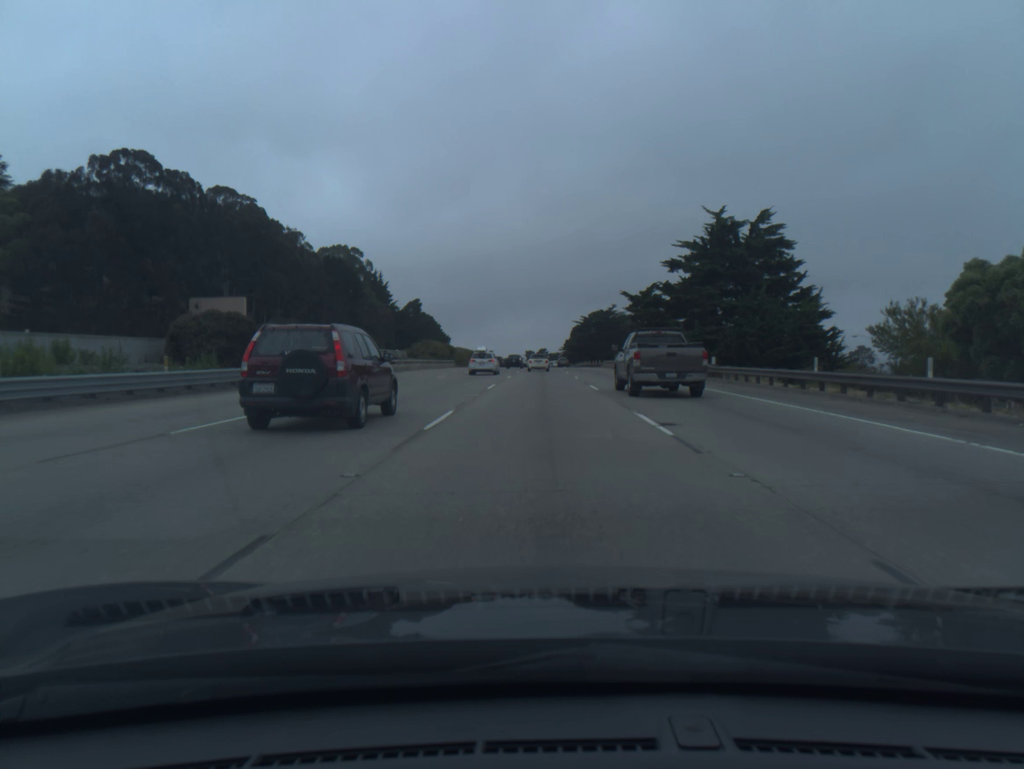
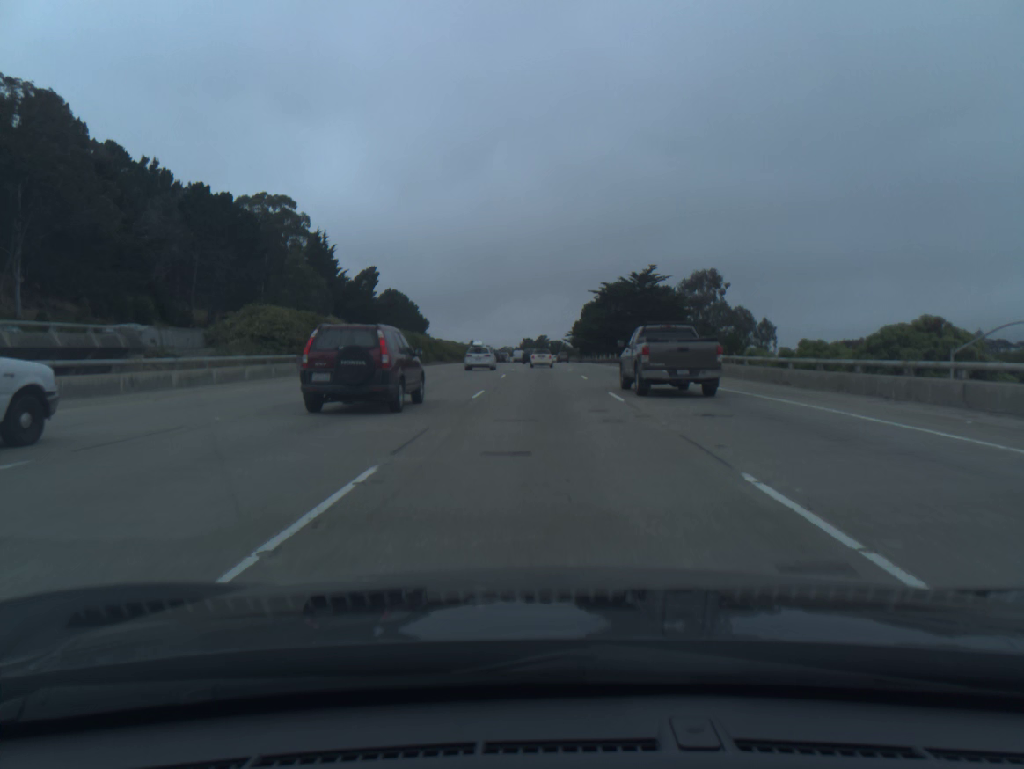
(-0.2, +66.4) m; 0°
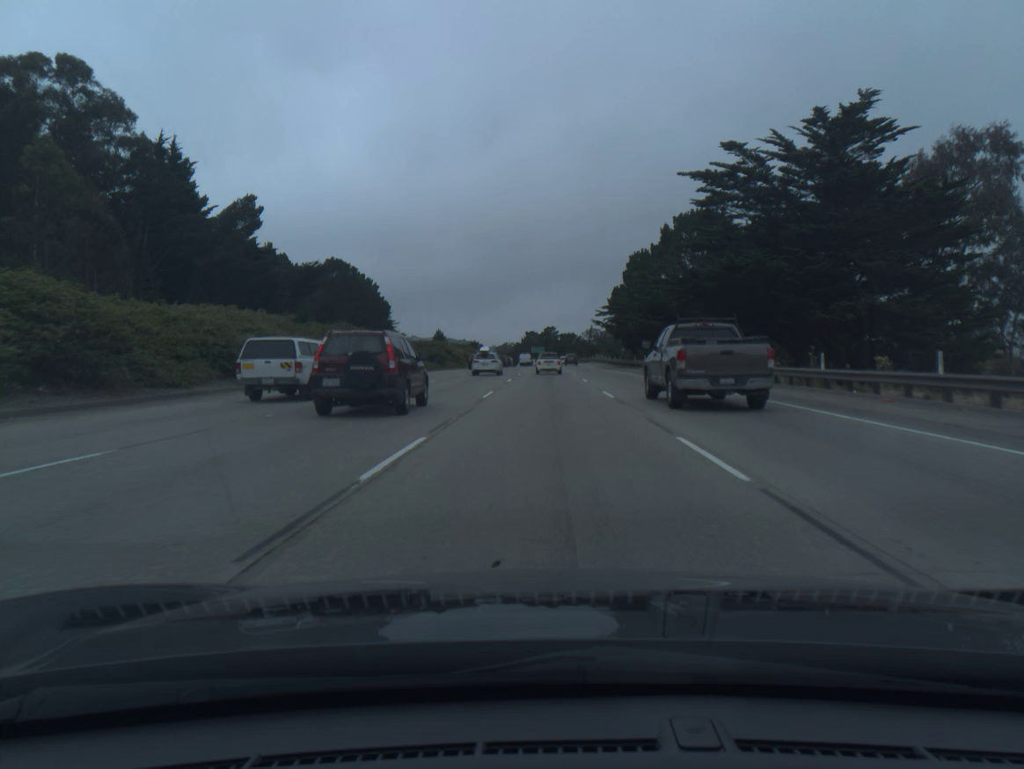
(-0.2, +81.1) m; 0°
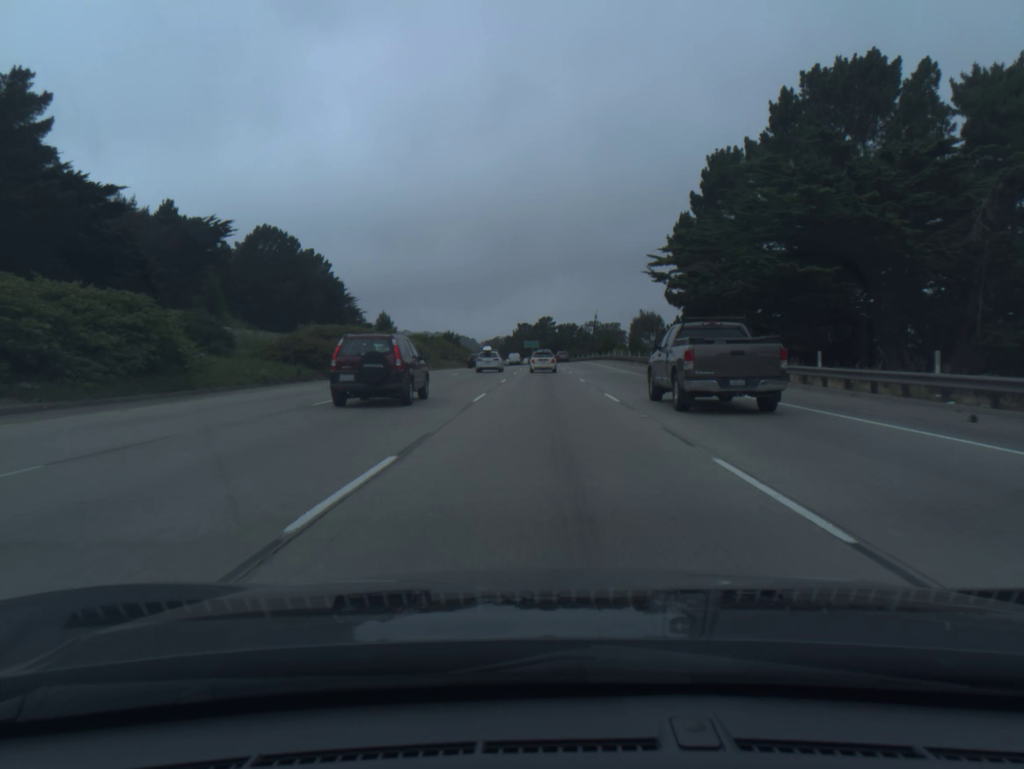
(+0.1, +45.9) m; 0°
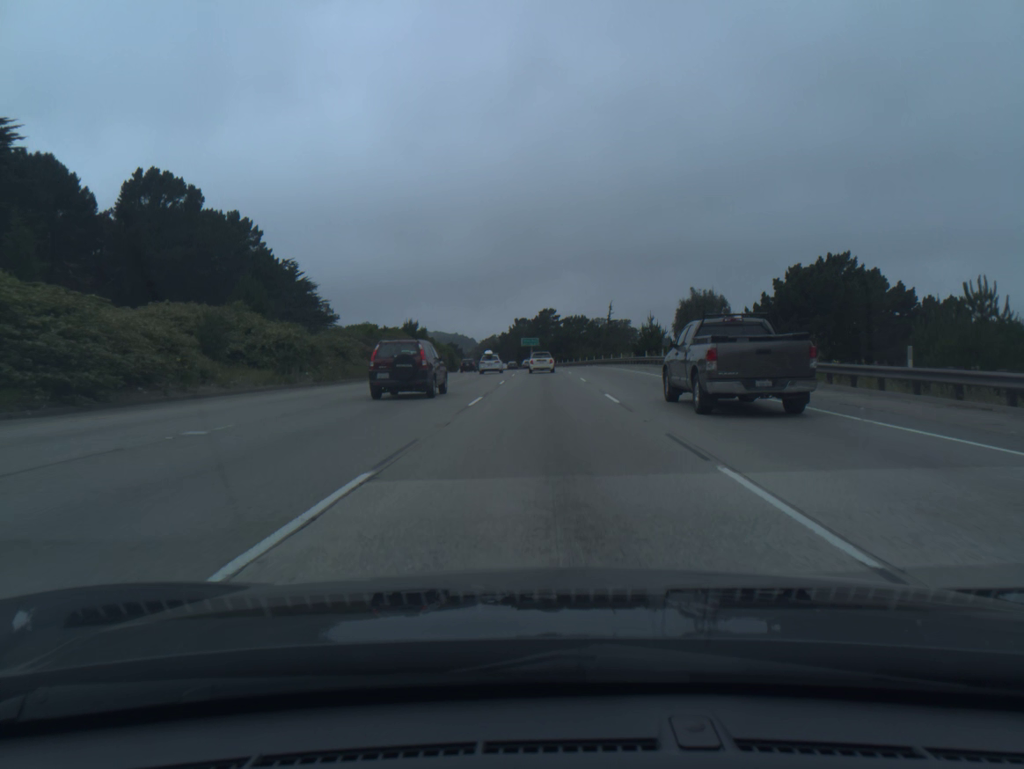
(0.0, +44.6) m; 0°
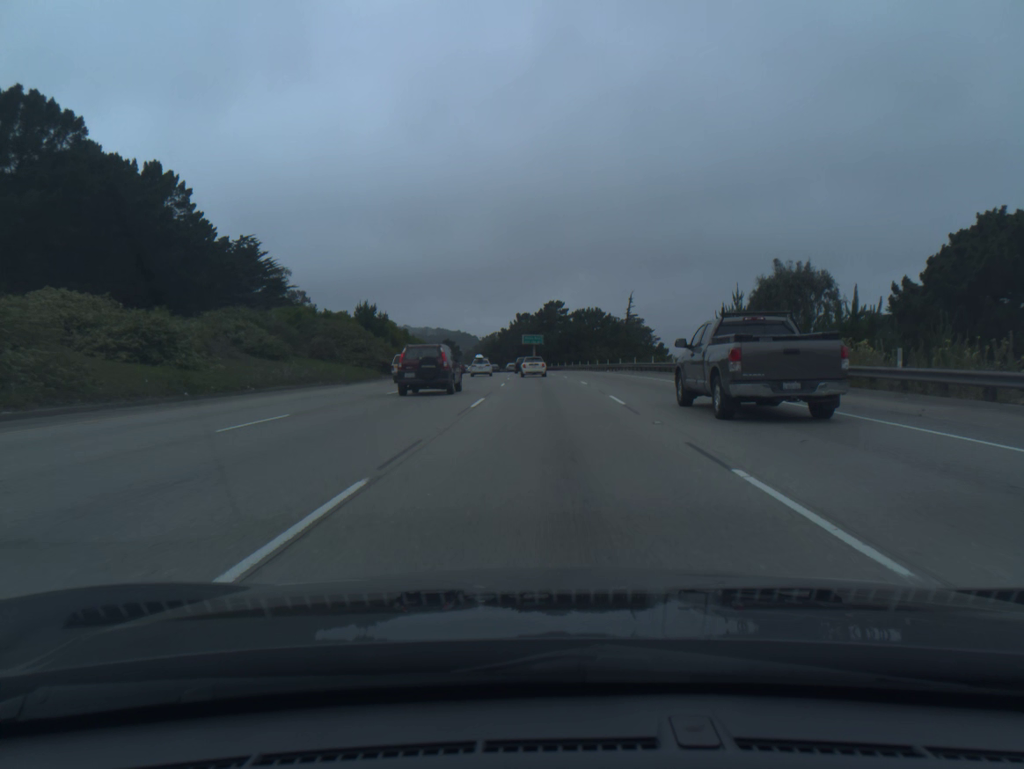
(-0.1, +29.6) m; 0°
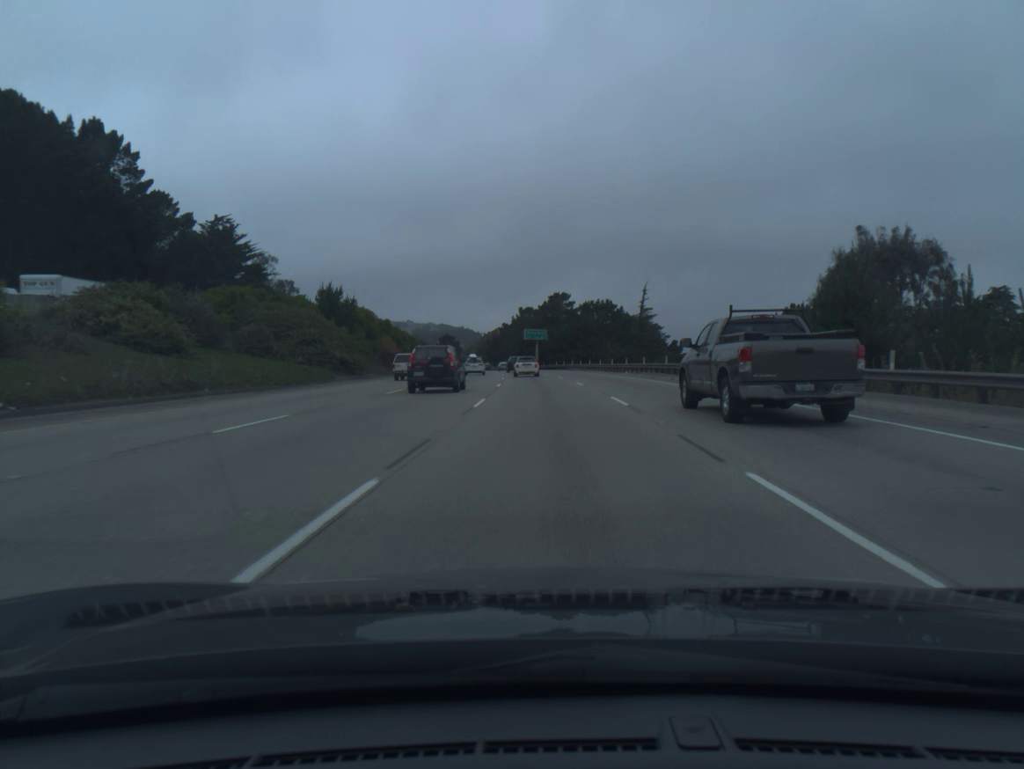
(0.0, +14.8) m; 0°
